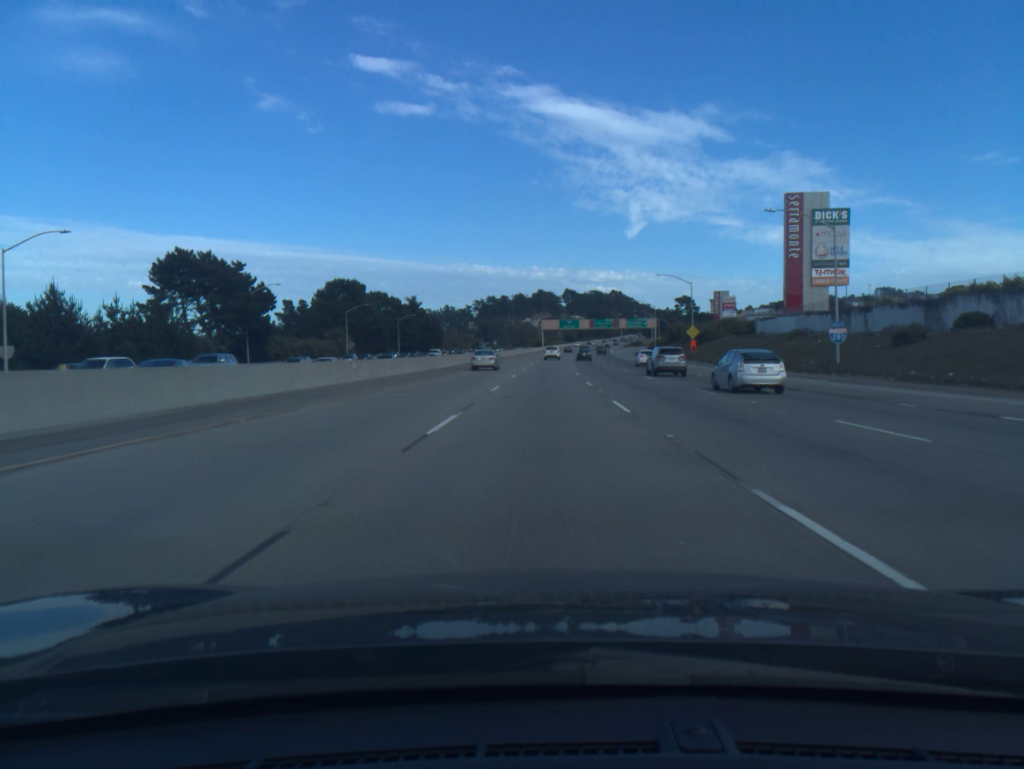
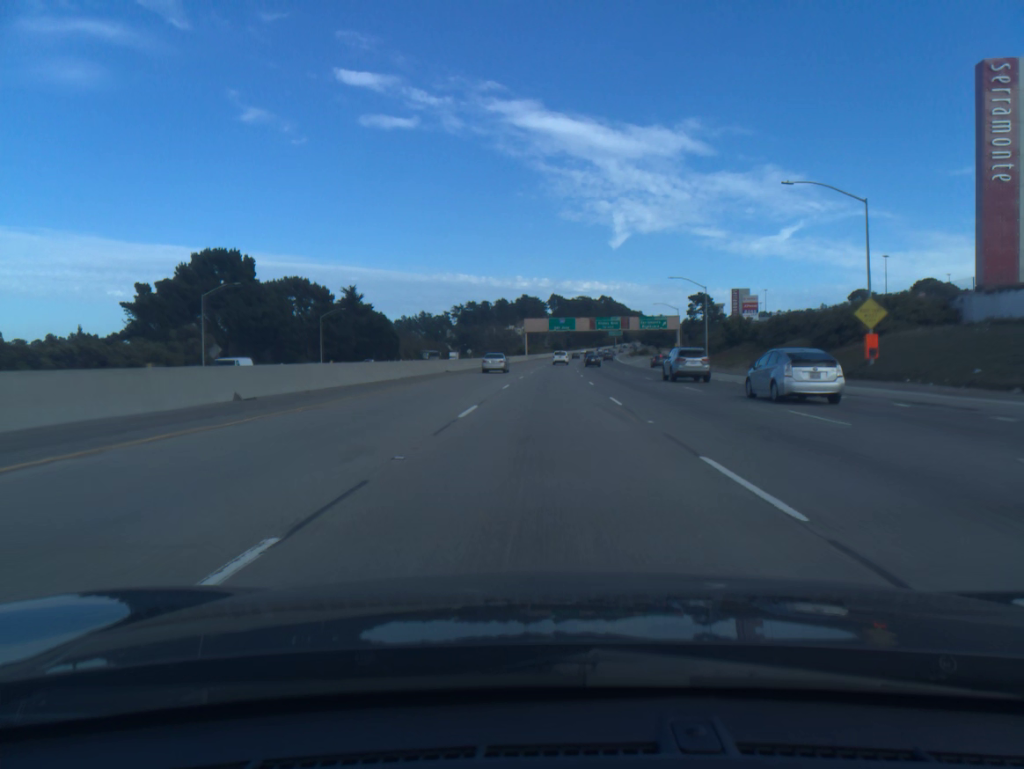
(+0.4, +55.3) m; +1°
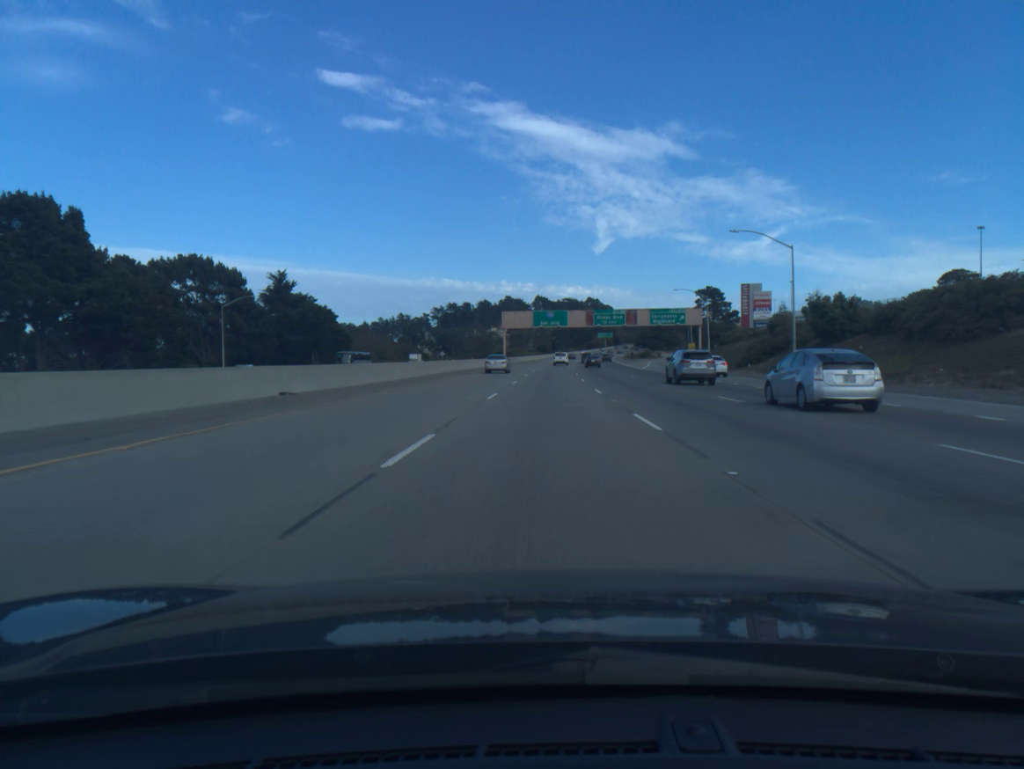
(+0.3, +36.5) m; +1°
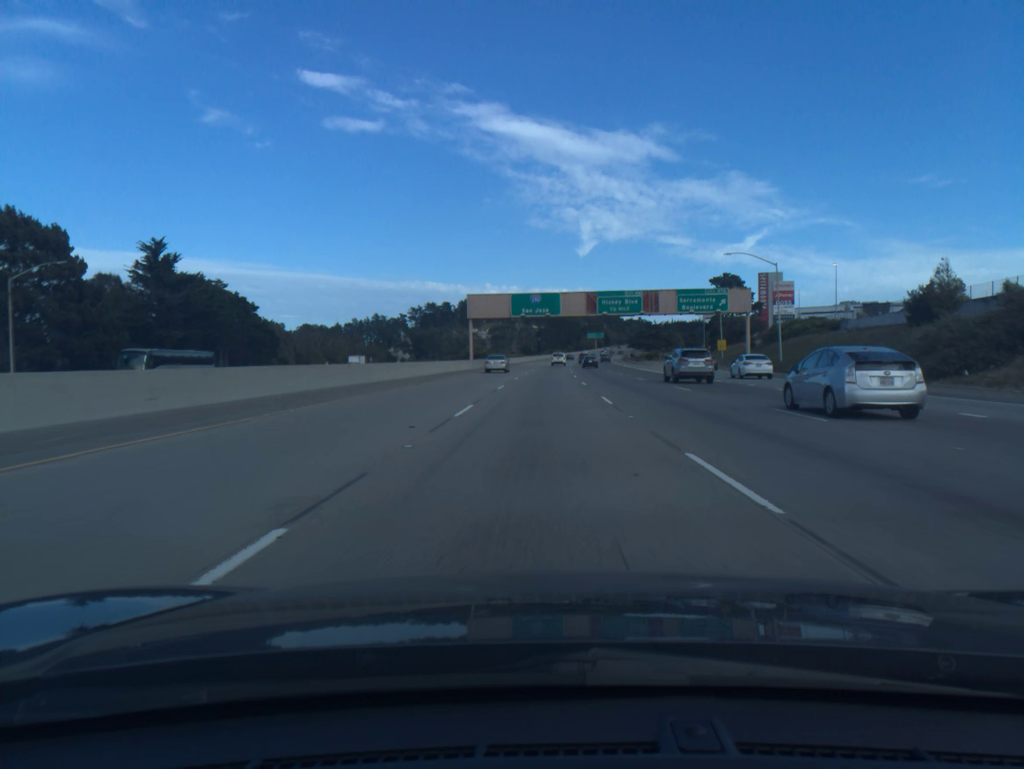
(+0.4, +36.3) m; +1°
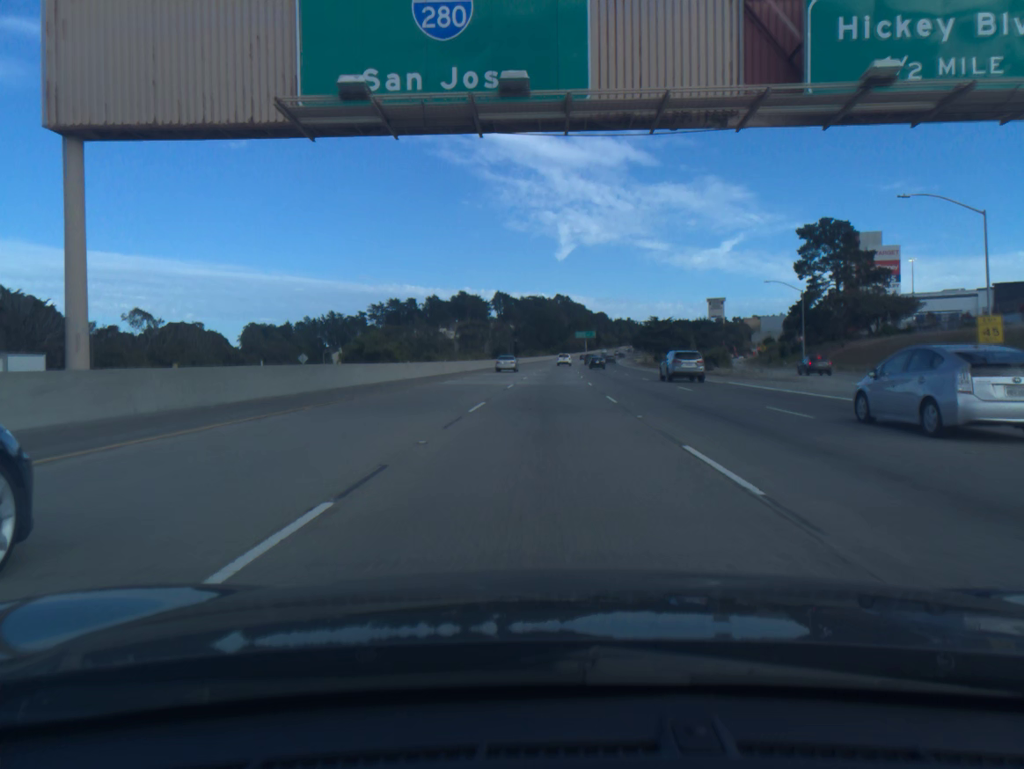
(+0.8, +72.3) m; +1°
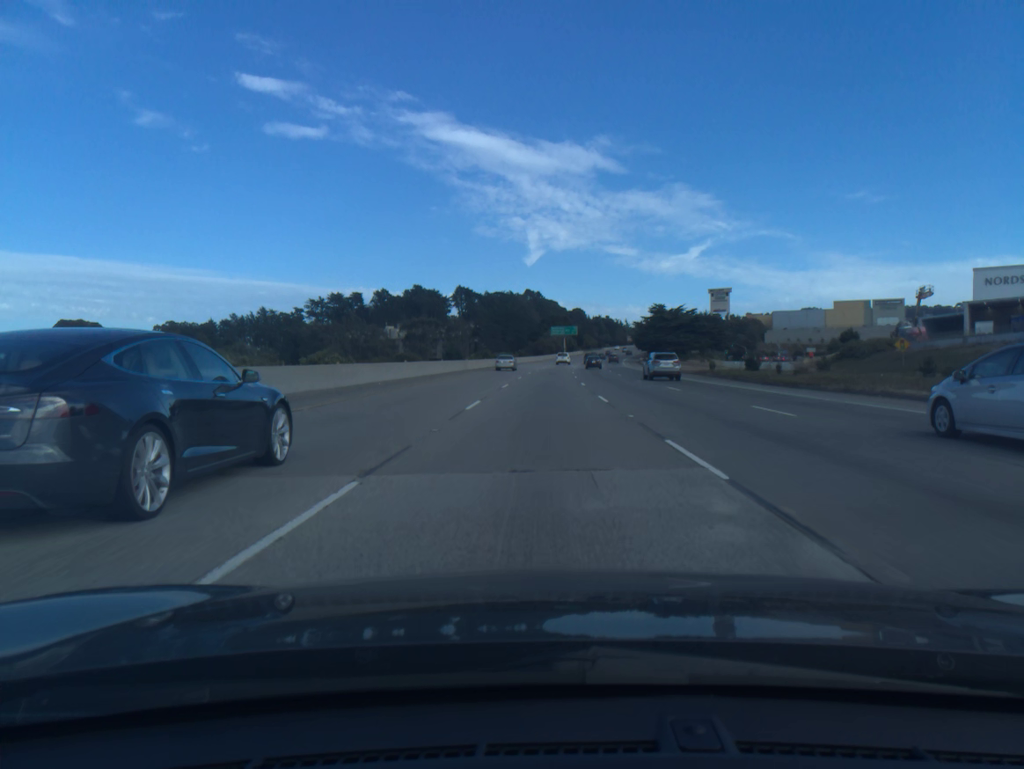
(+1.5, +72.3) m; +2°
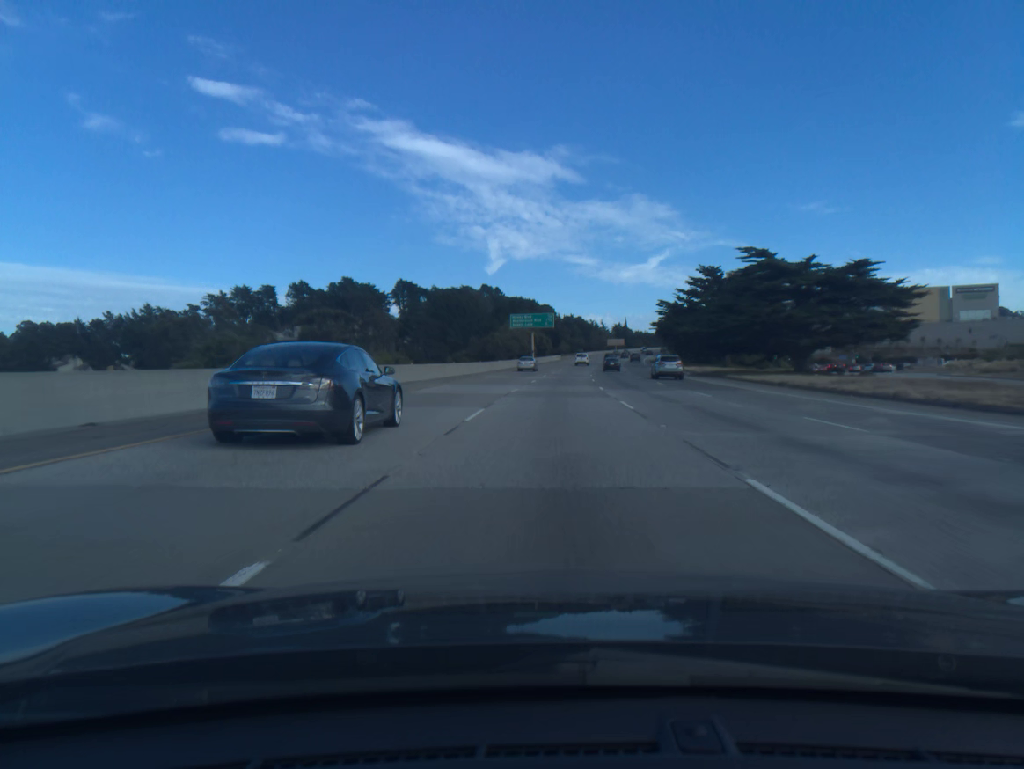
(+1.8, +90.9) m; +3°
